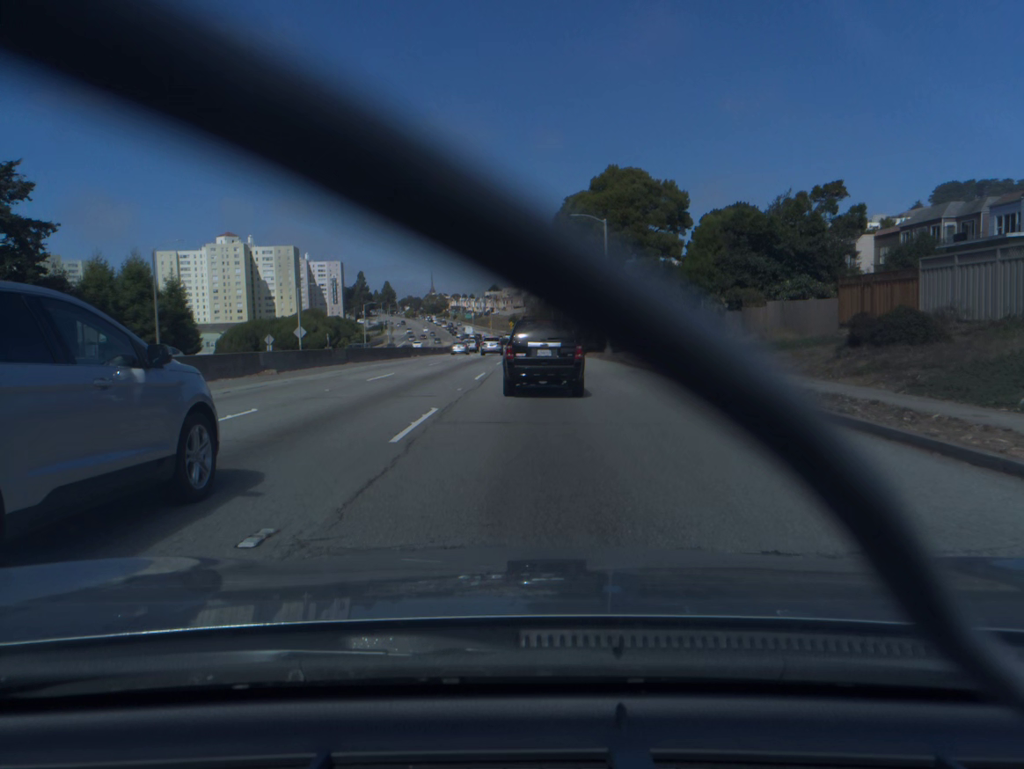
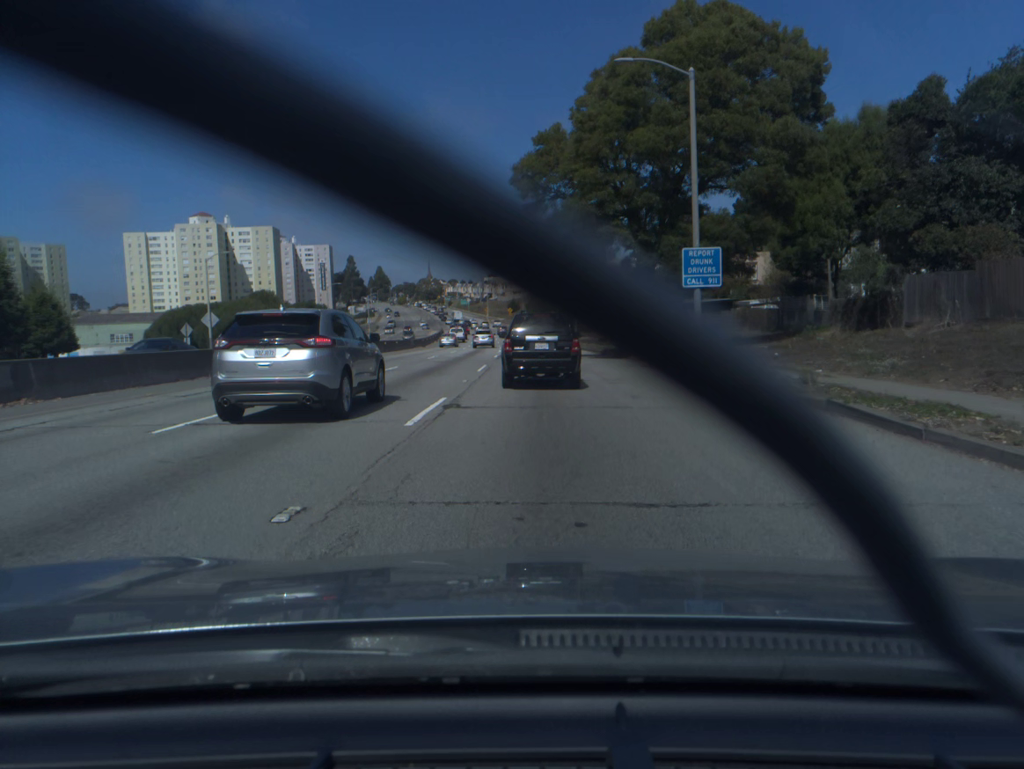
(0.0, +28.9) m; 0°
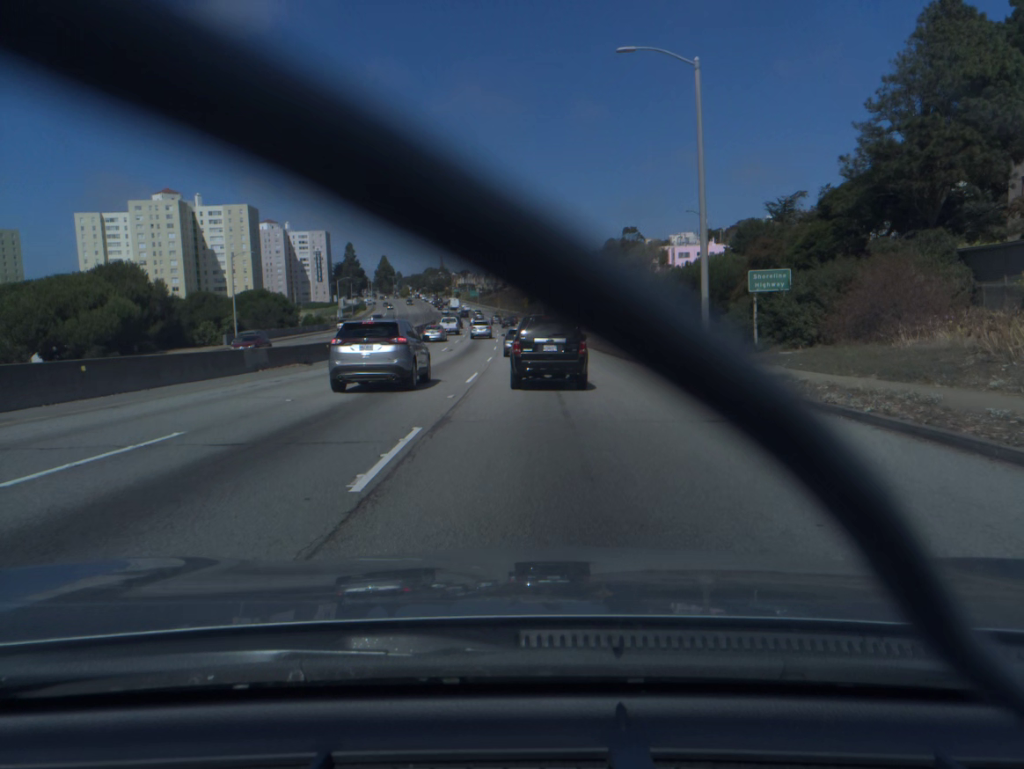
(-0.6, +48.4) m; -1°
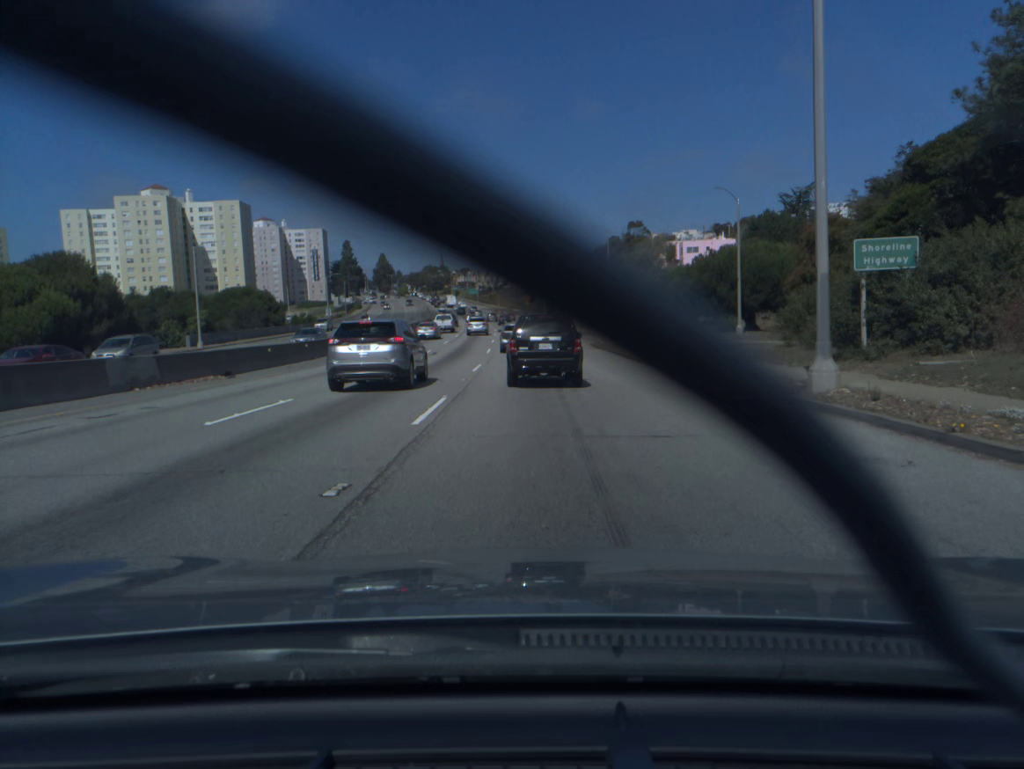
(0.0, +9.7) m; 0°
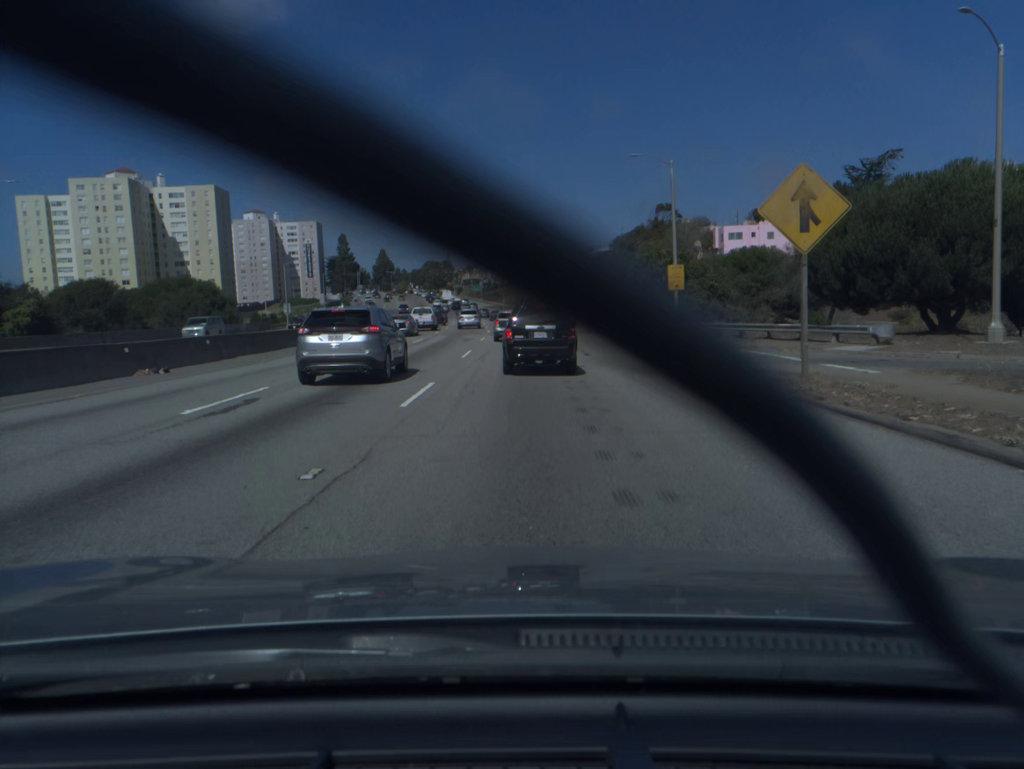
(-0.1, +29.2) m; -1°
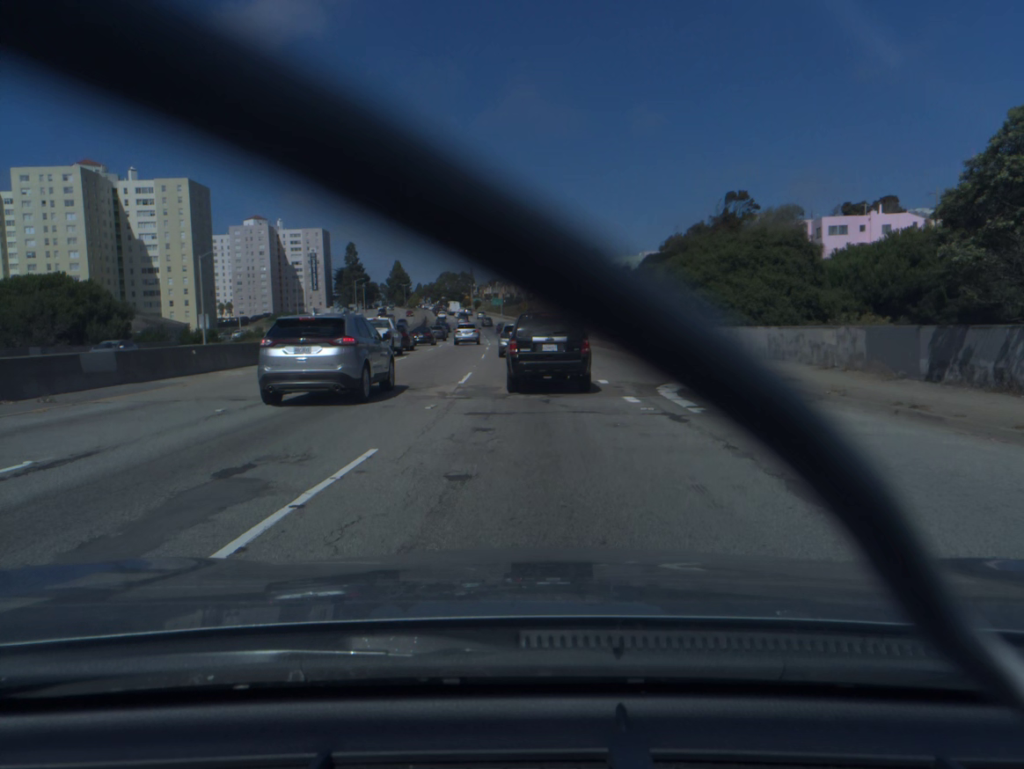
(-0.6, +37.6) m; -2°
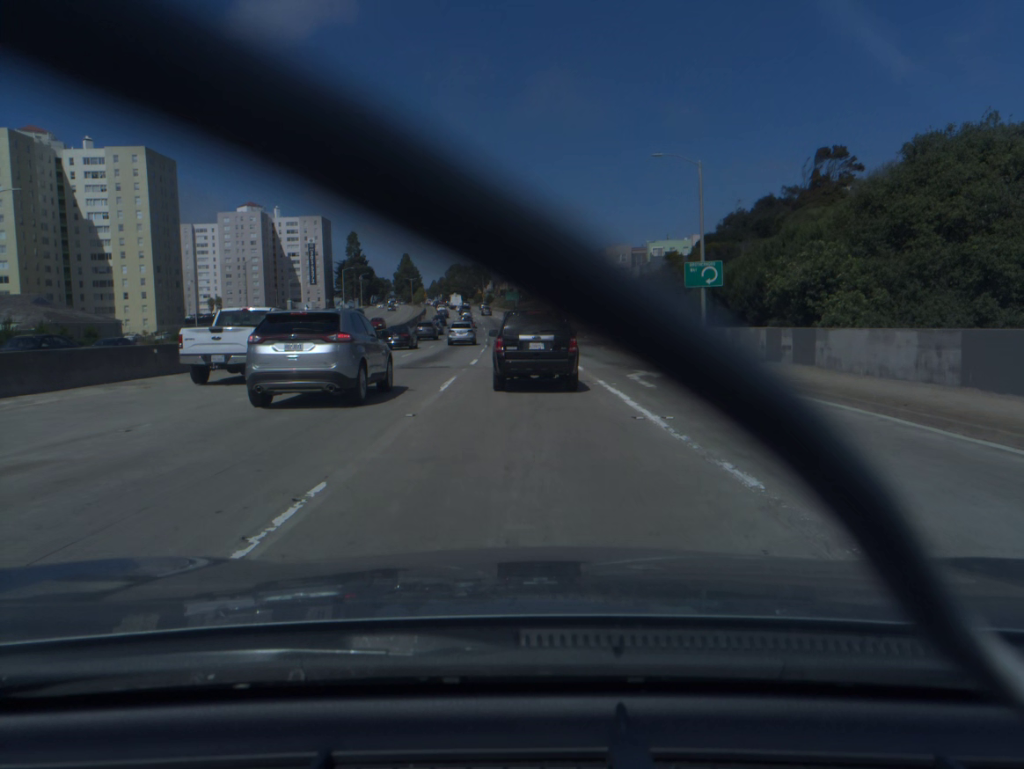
(-0.5, +33.1) m; -2°
